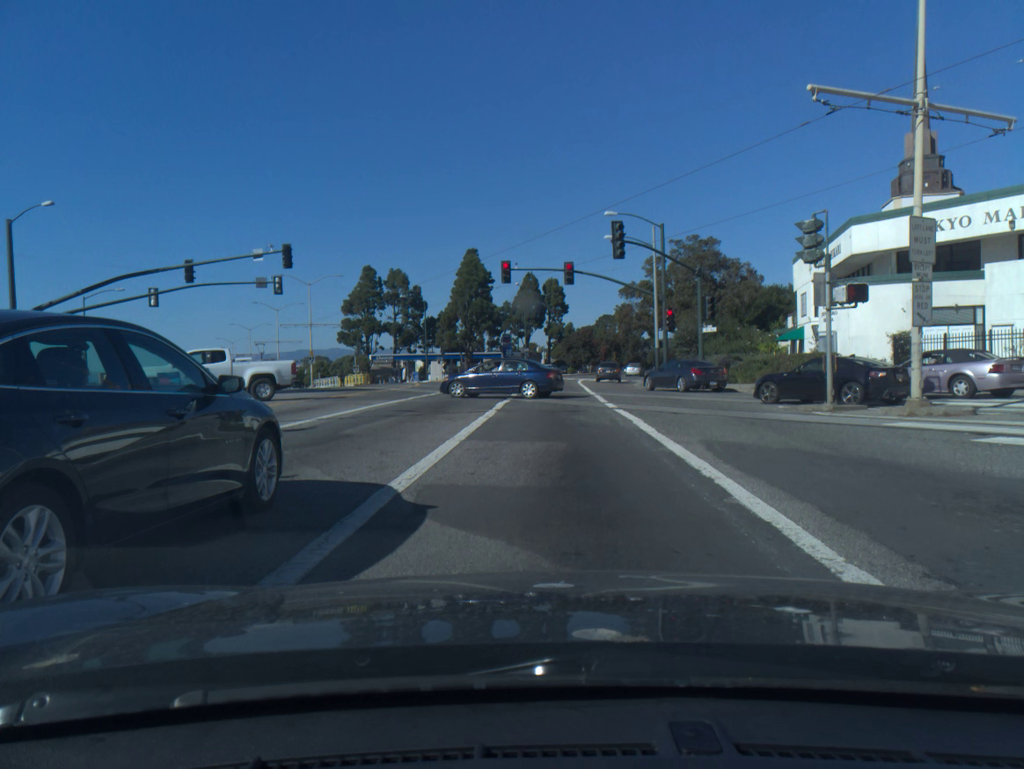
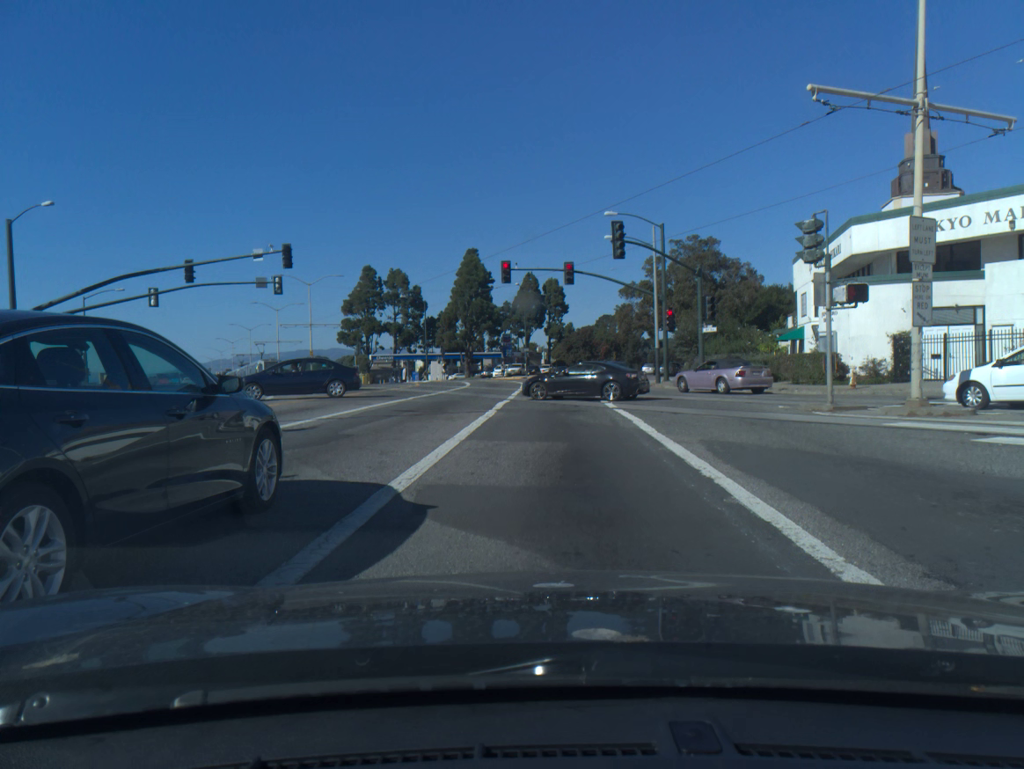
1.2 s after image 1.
(0.0, 0.0) m; 0°
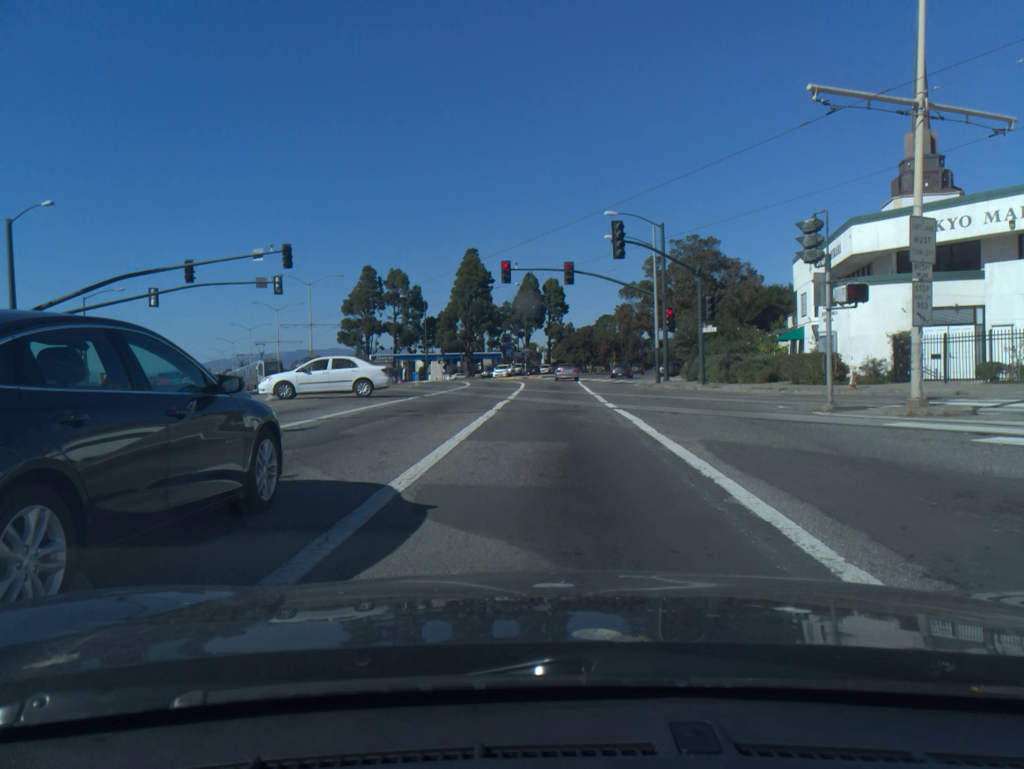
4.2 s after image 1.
(0.0, 0.0) m; 0°
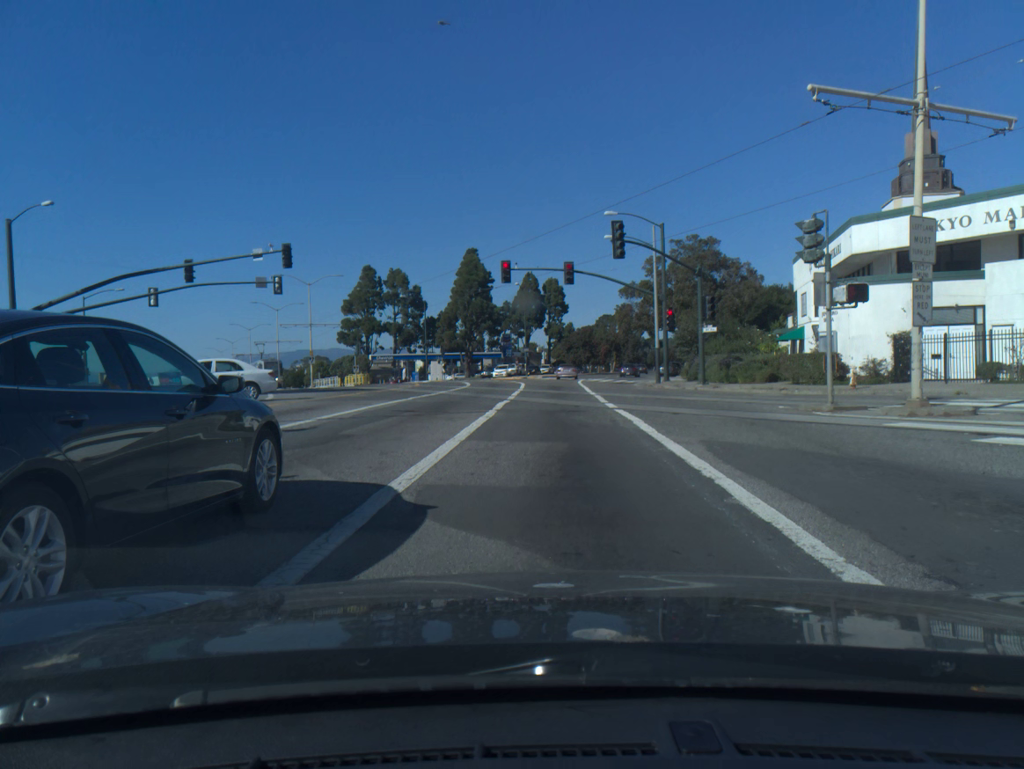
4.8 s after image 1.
(0.0, 0.0) m; 0°
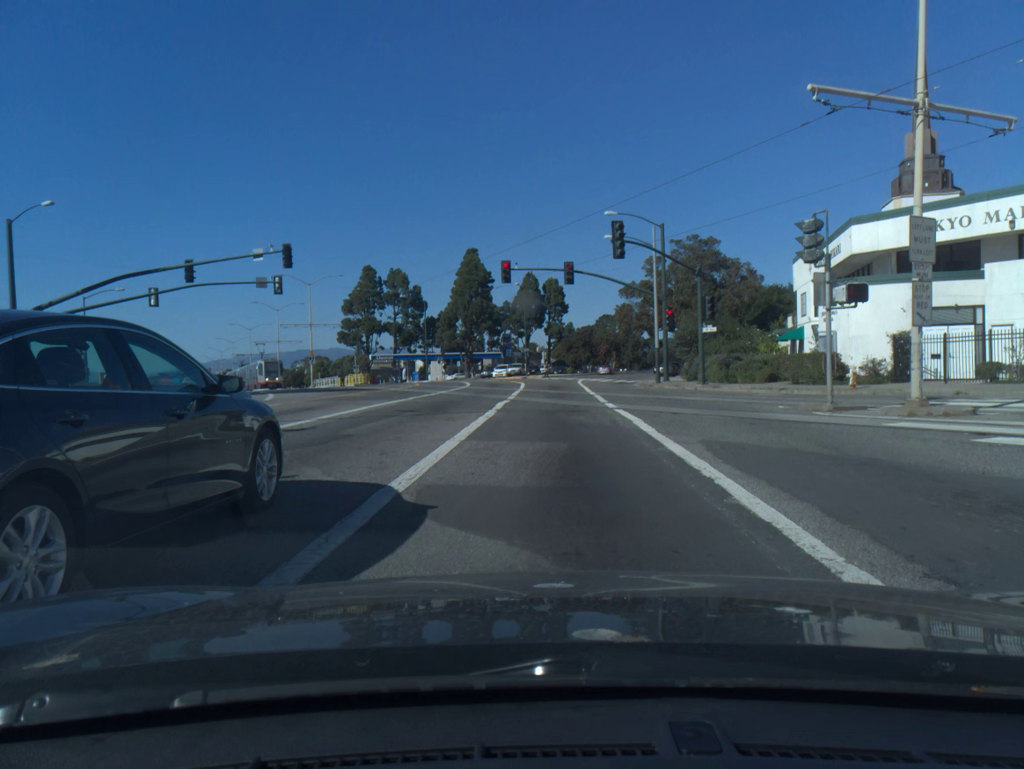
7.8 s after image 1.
(0.0, 0.0) m; 0°
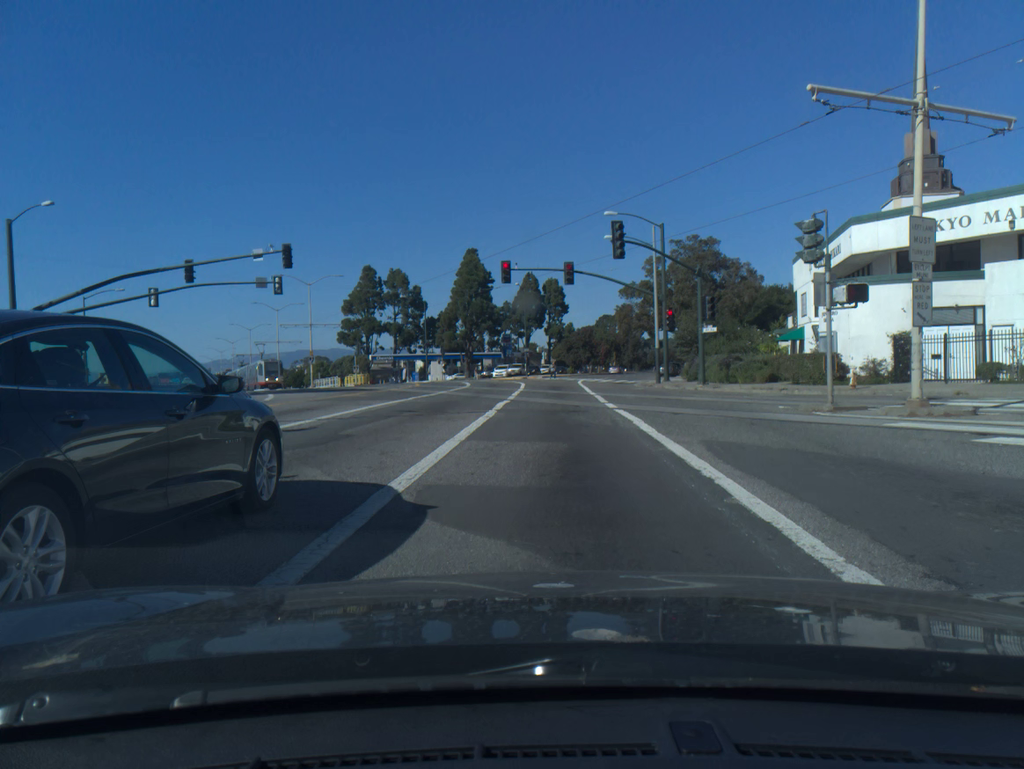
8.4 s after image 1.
(0.0, 0.0) m; 0°
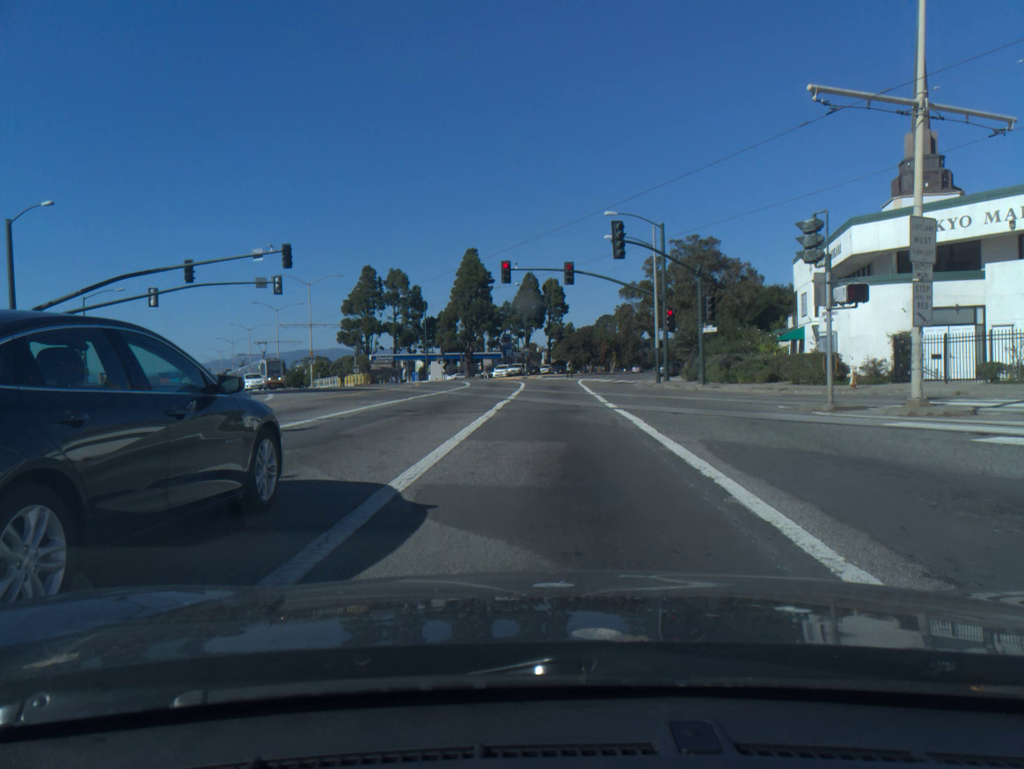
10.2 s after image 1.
(0.0, 0.0) m; 0°
